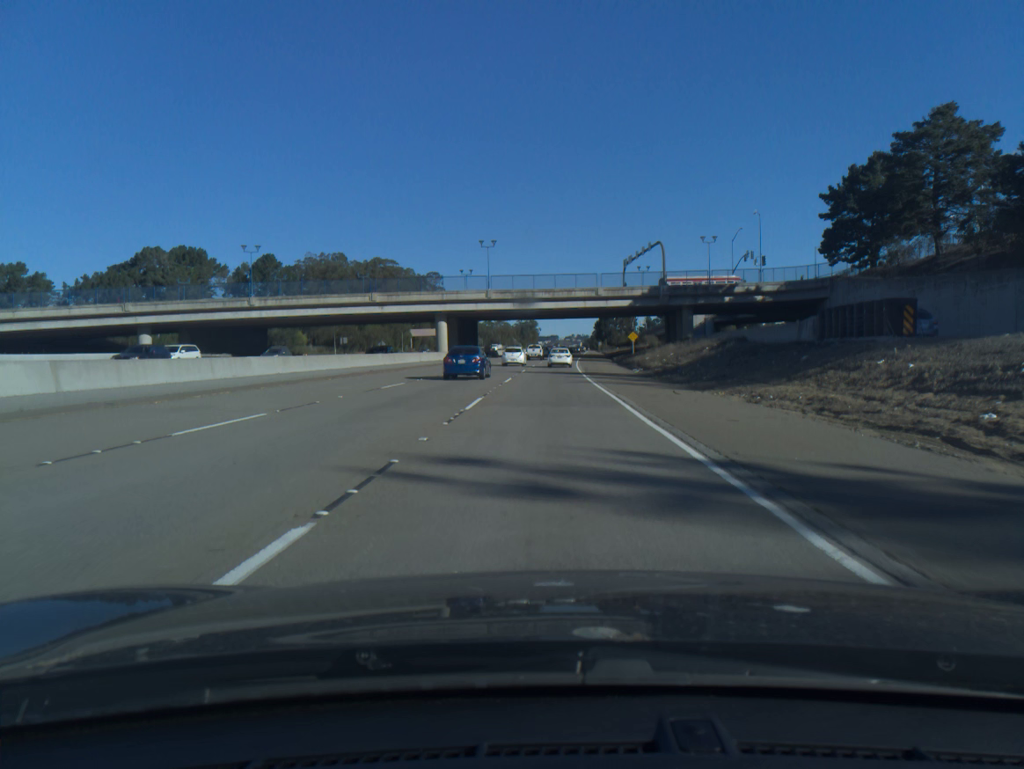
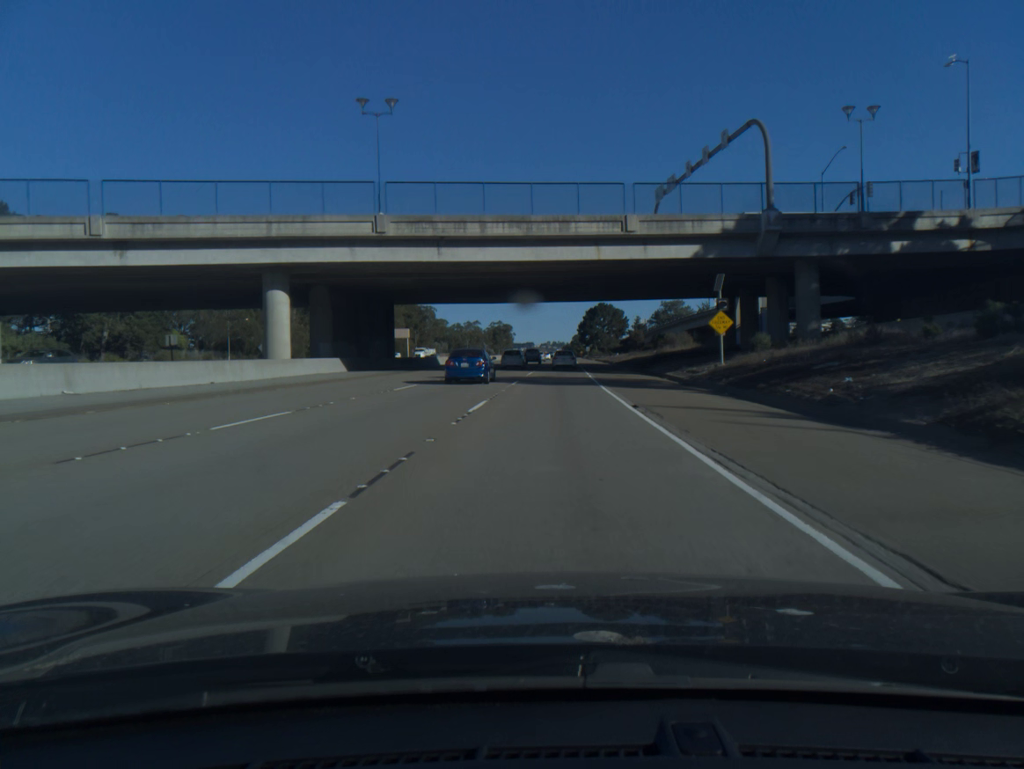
(+1.0, +57.5) m; +2°
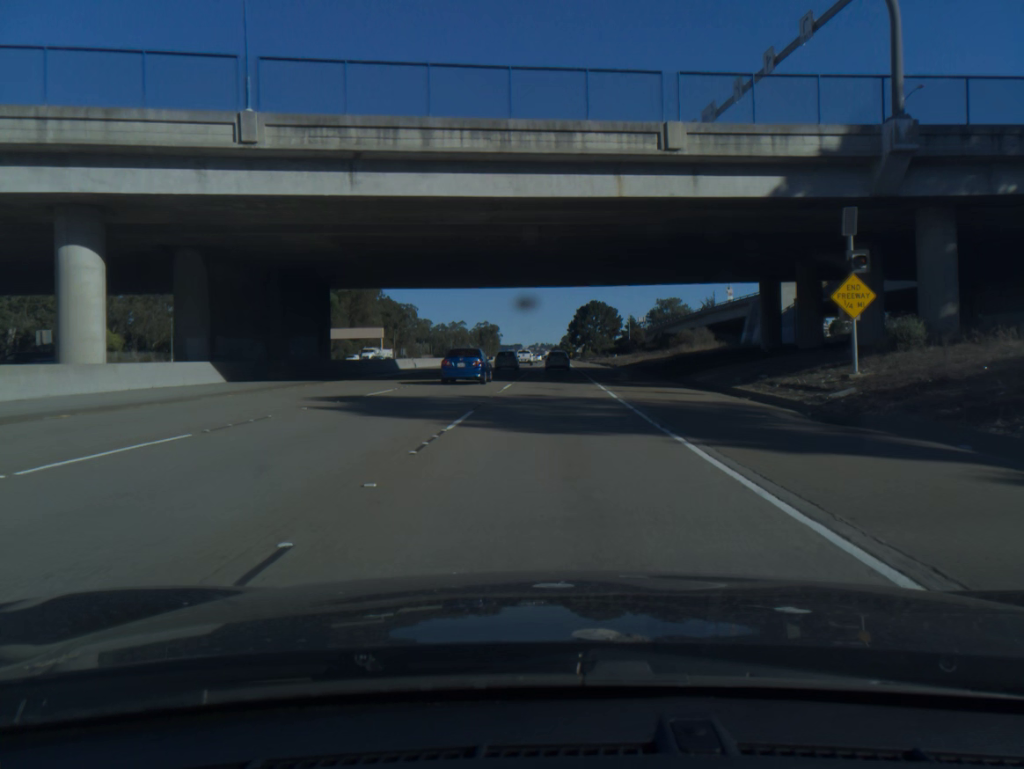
(+0.1, +18.6) m; +1°
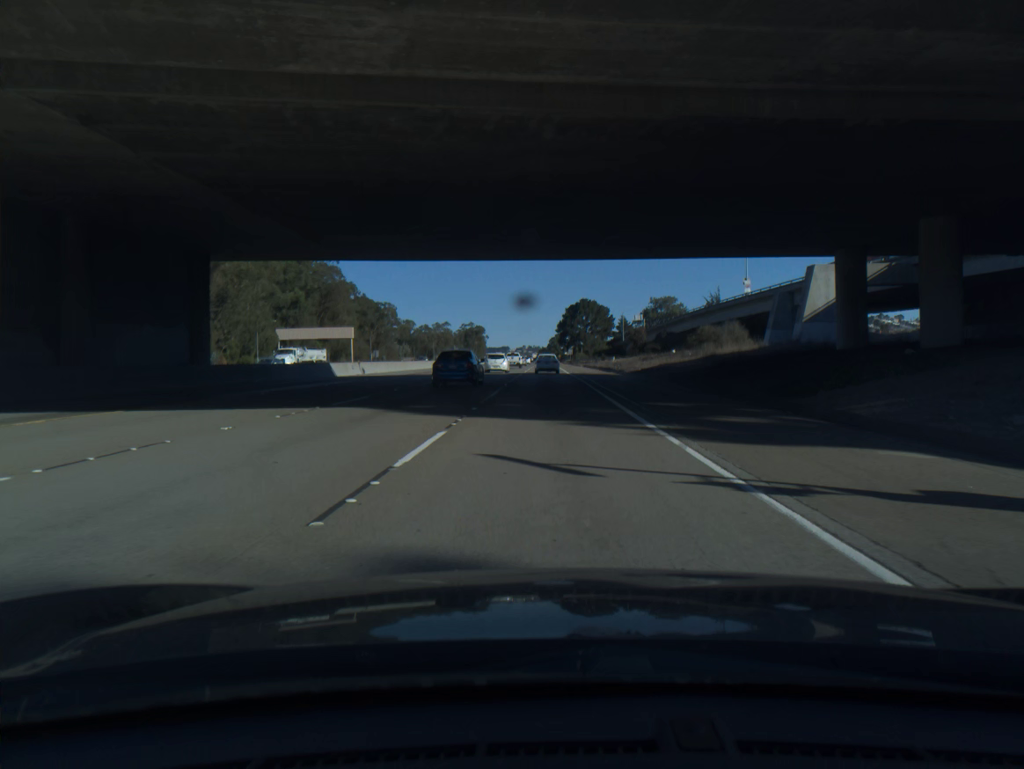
(+0.1, +18.5) m; +1°
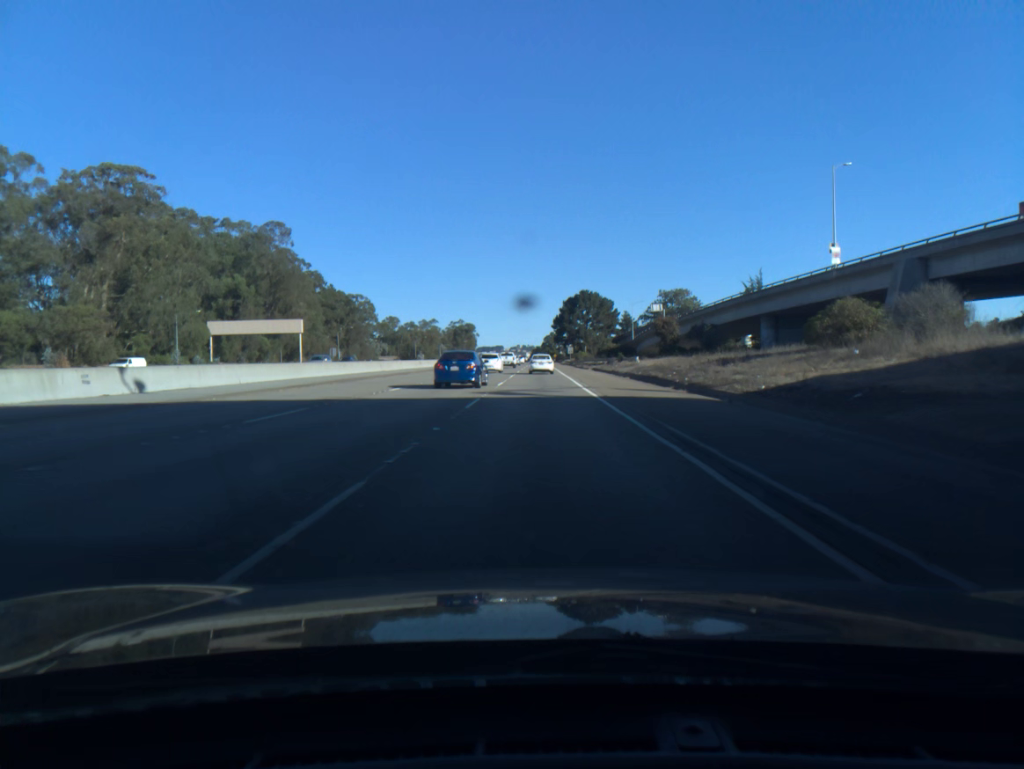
(+0.2, +34.0) m; 0°
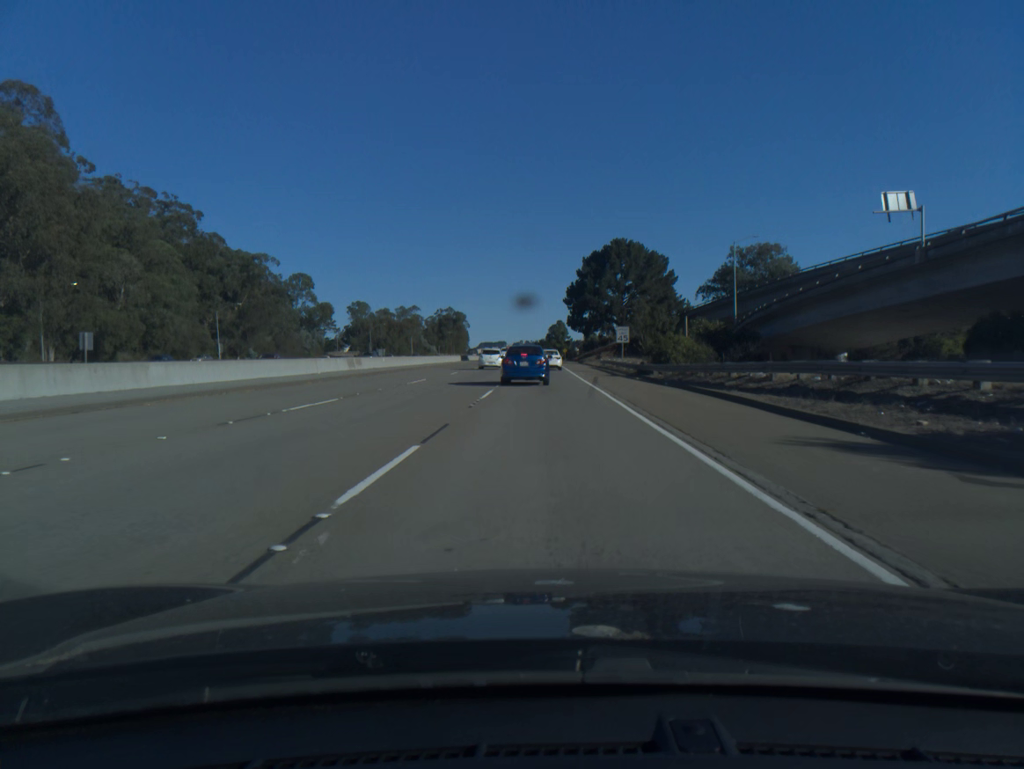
(-0.3, +85.0) m; 0°
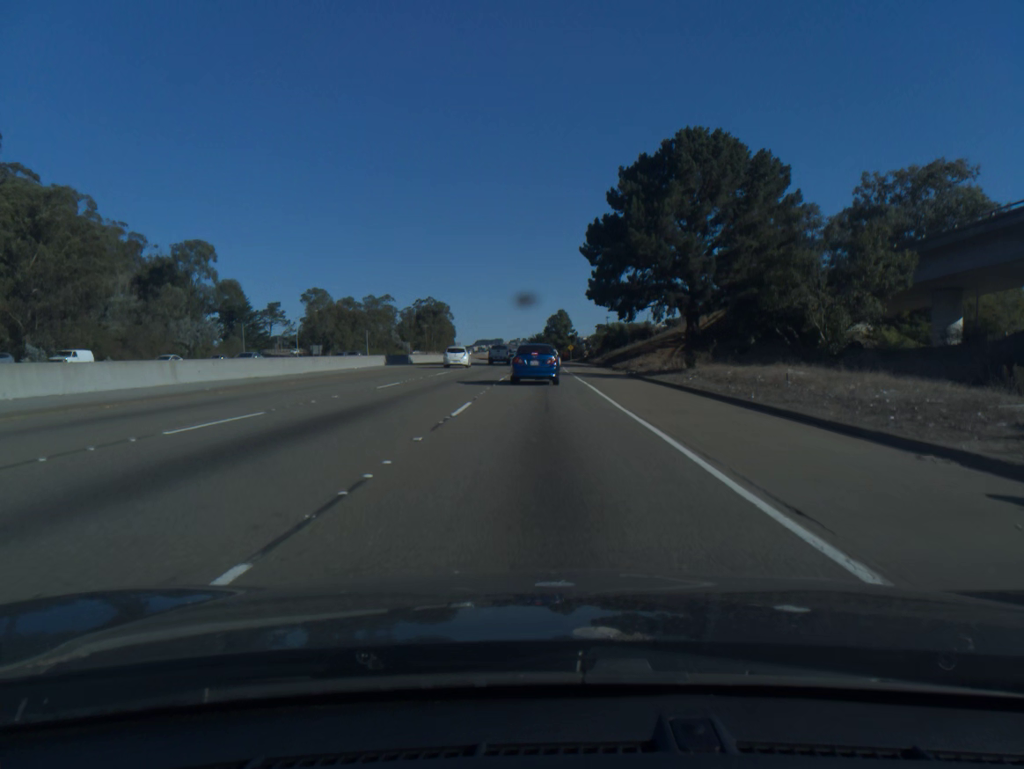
(+0.2, +63.7) m; 0°
